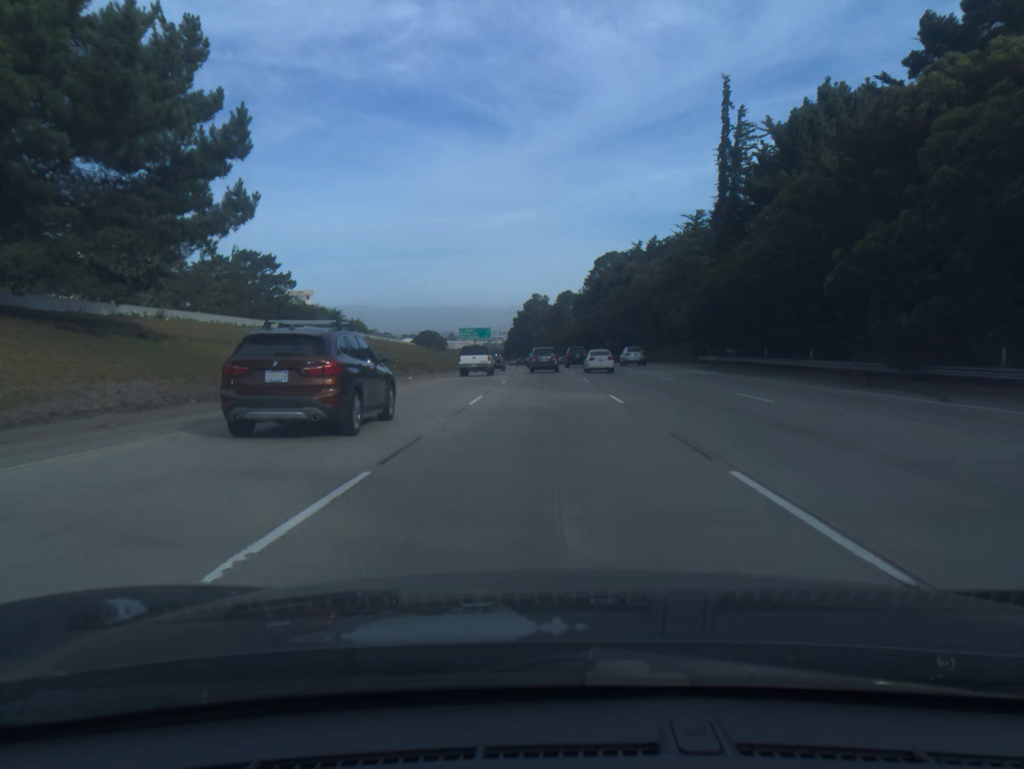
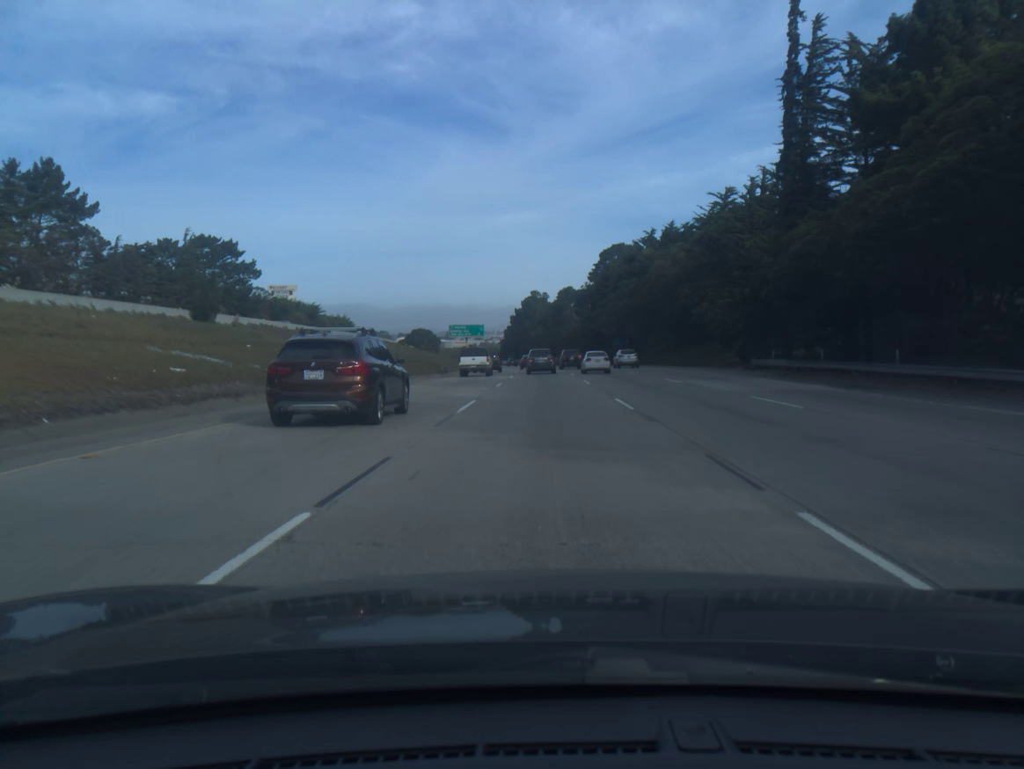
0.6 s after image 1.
(0.0, +16.6) m; 0°
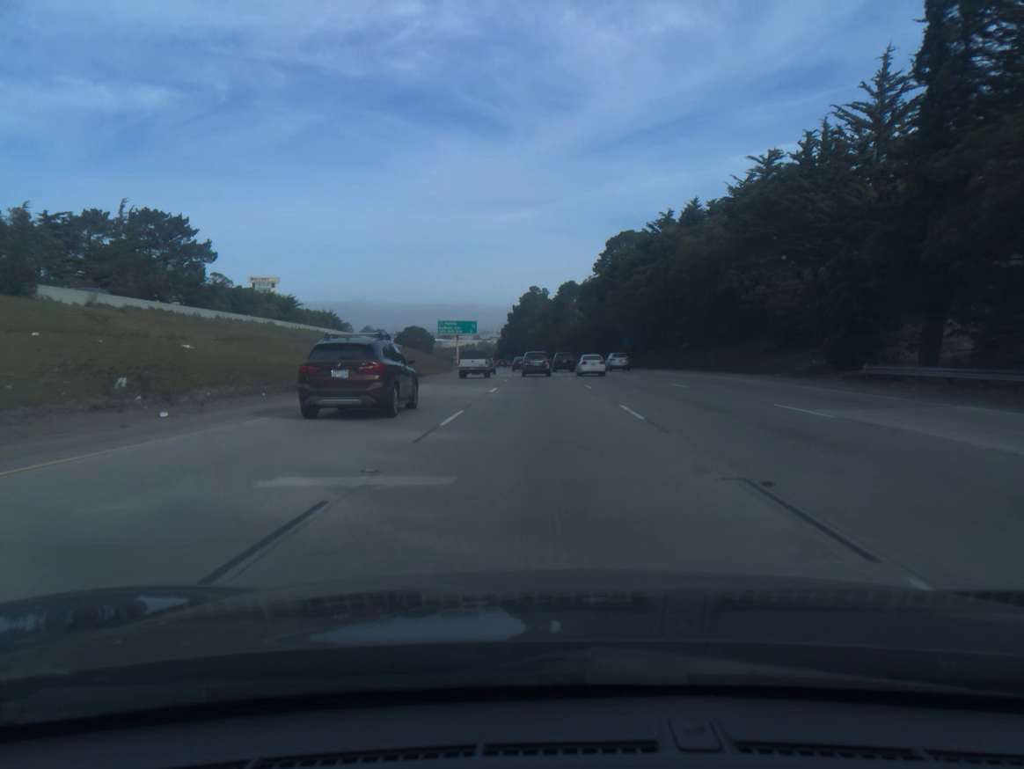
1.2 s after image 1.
(0.0, +16.6) m; 0°
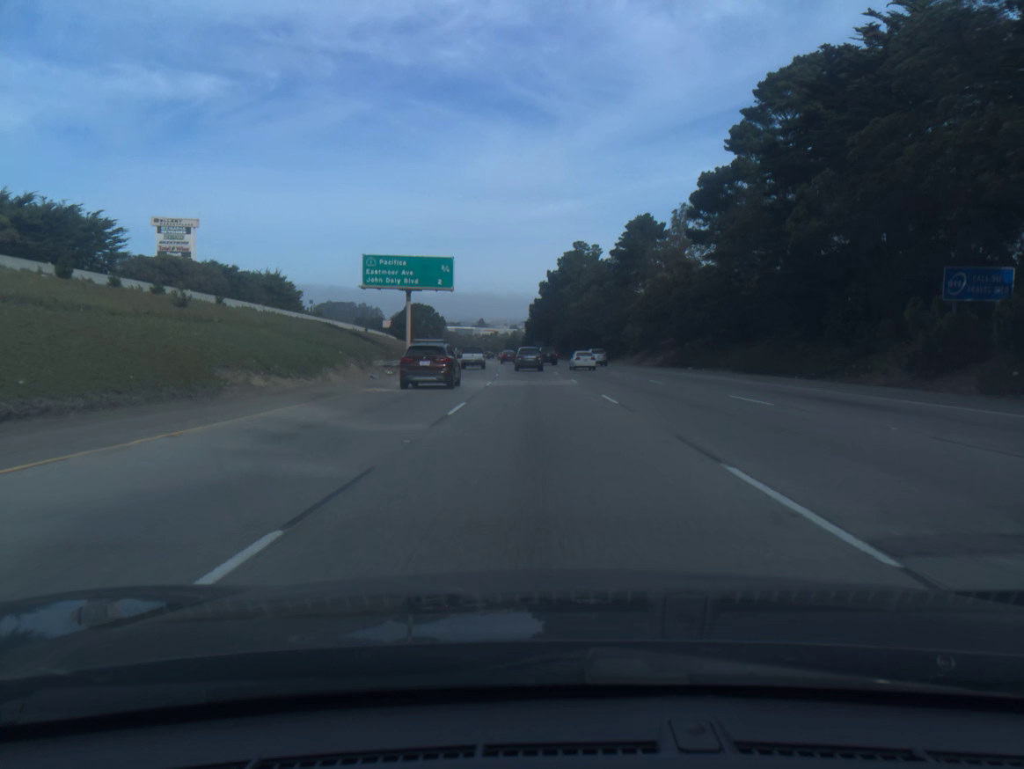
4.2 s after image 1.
(-1.4, +83.4) m; -3°
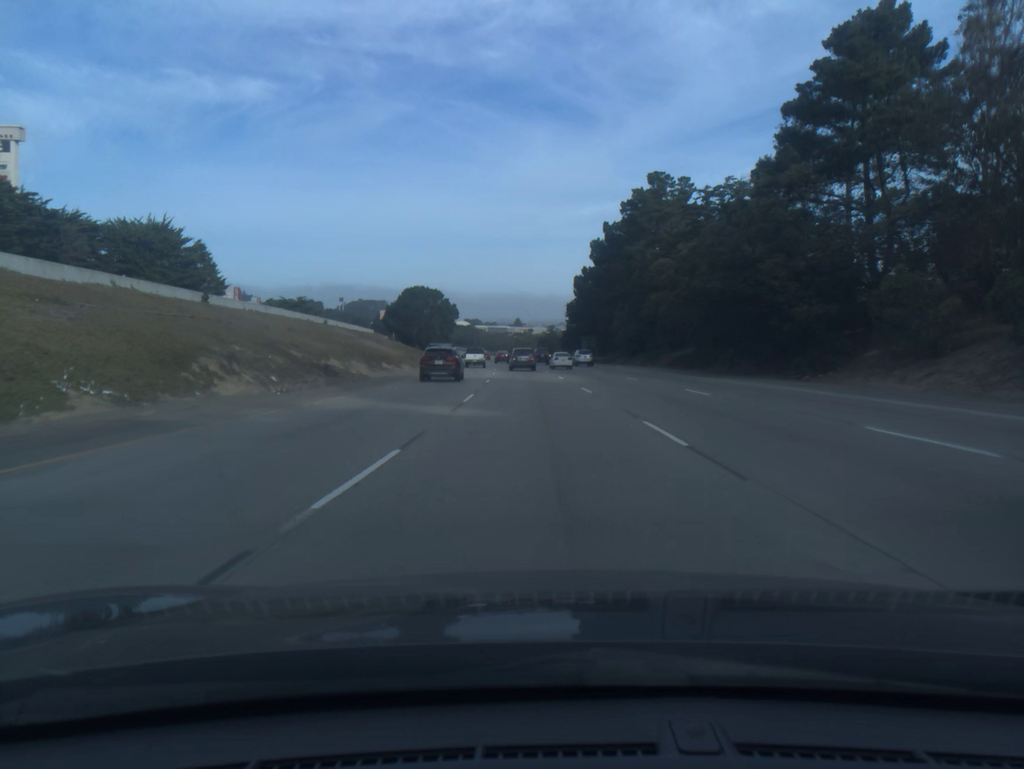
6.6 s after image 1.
(-1.8, +67.1) m; -3°
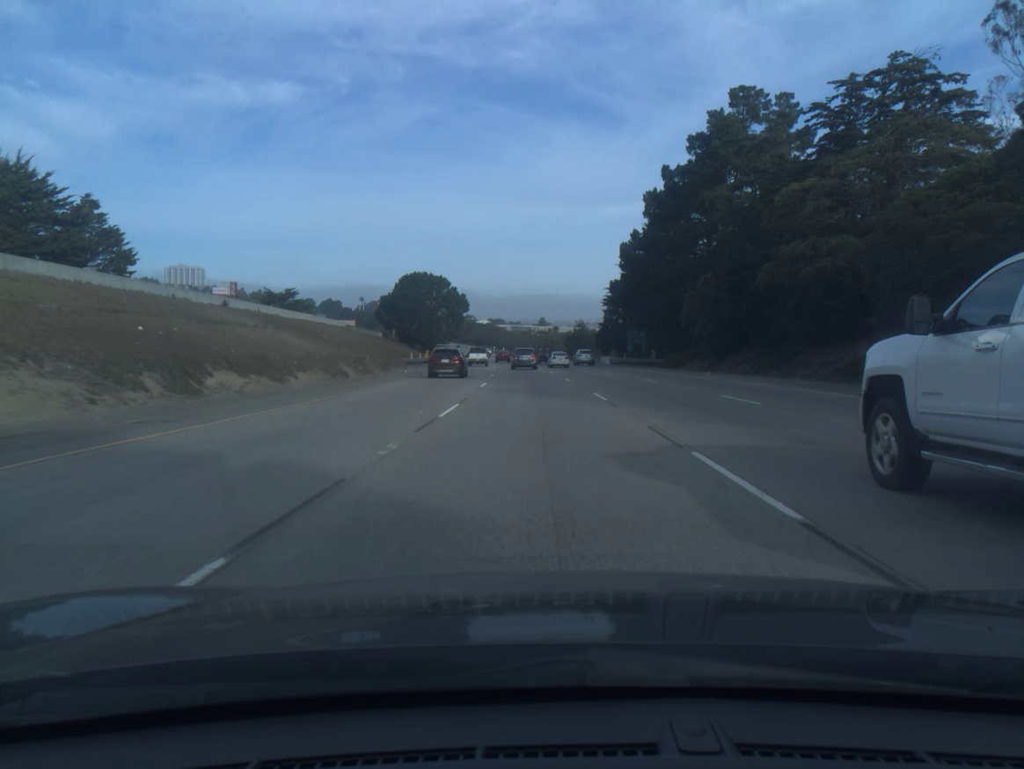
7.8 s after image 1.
(-0.5, +33.9) m; -2°
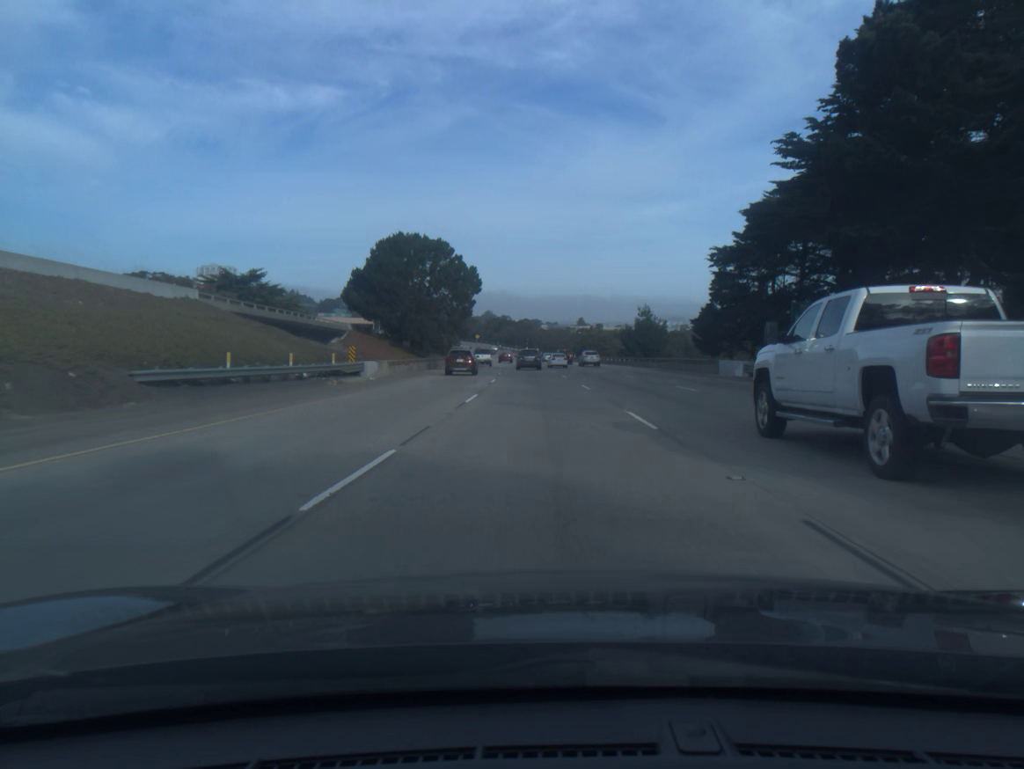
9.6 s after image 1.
(-1.2, +51.2) m; -3°
